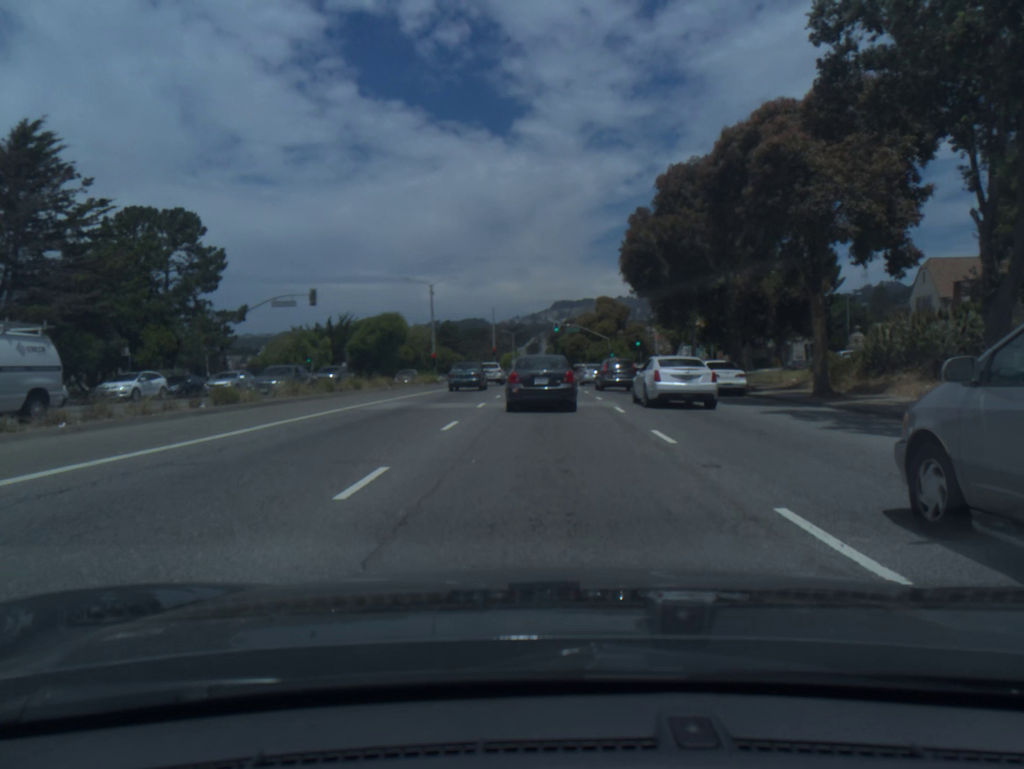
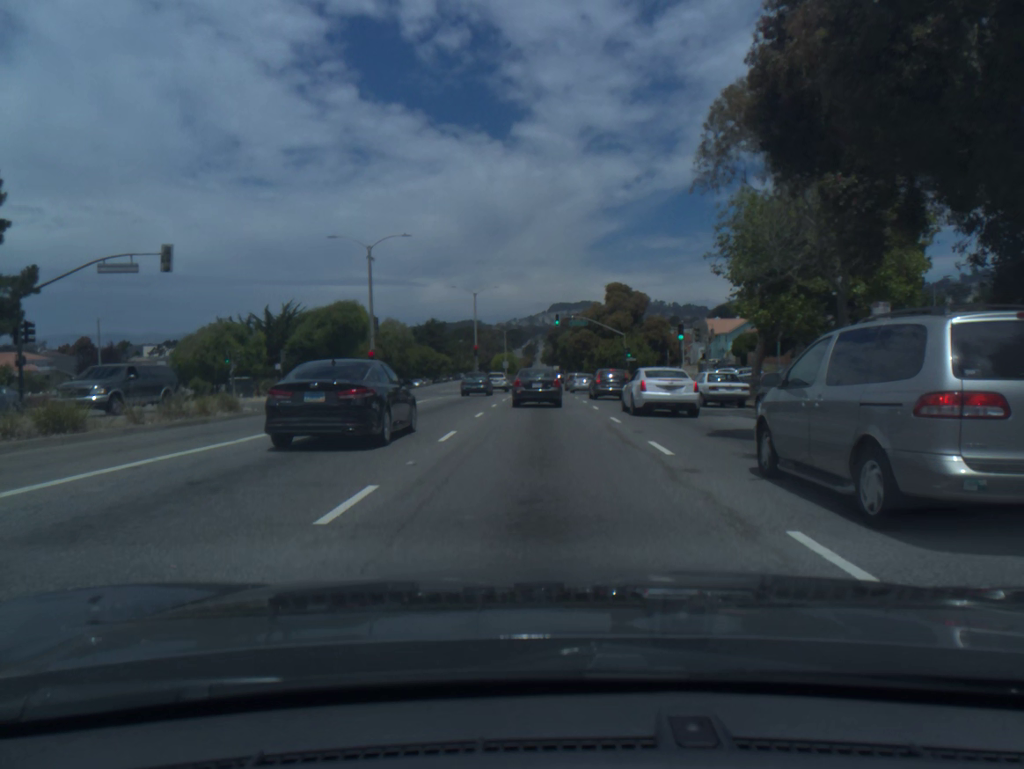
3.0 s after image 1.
(+0.1, +22.2) m; 0°
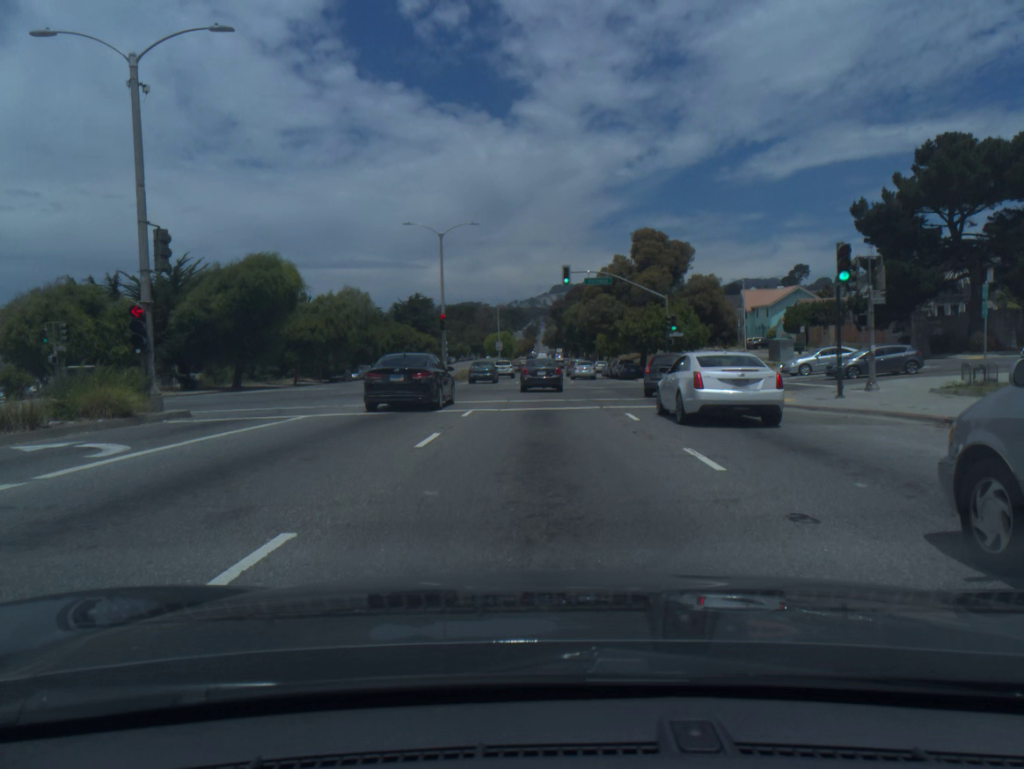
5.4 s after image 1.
(0.0, +24.4) m; 0°
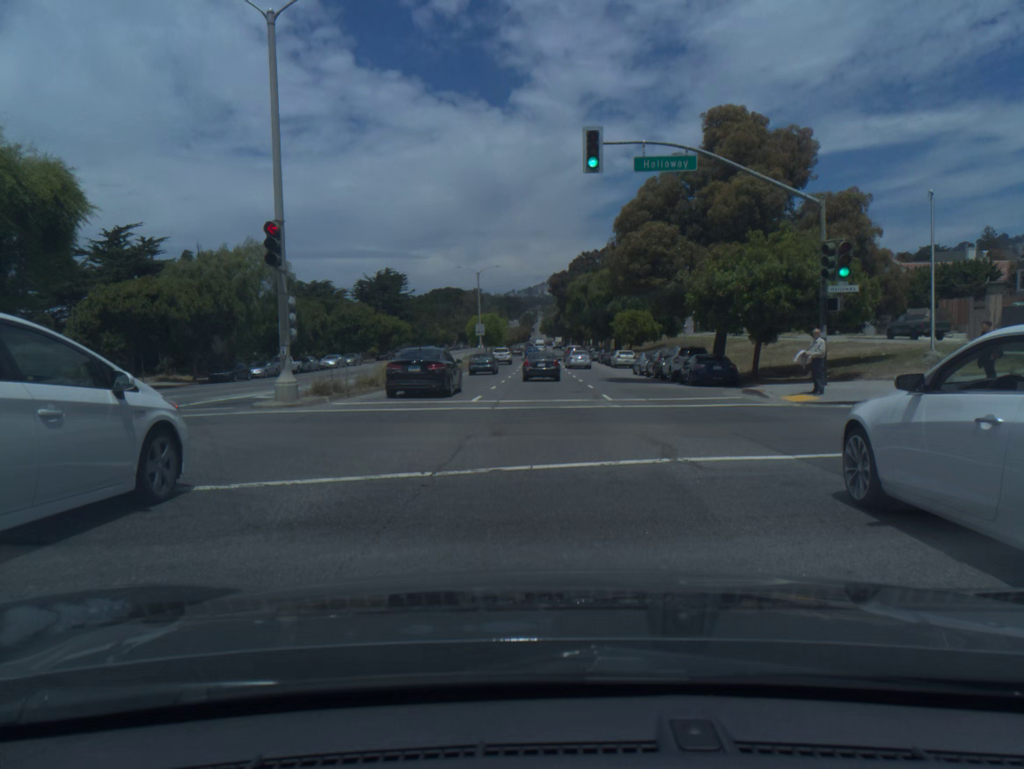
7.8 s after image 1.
(+0.1, +29.7) m; 0°
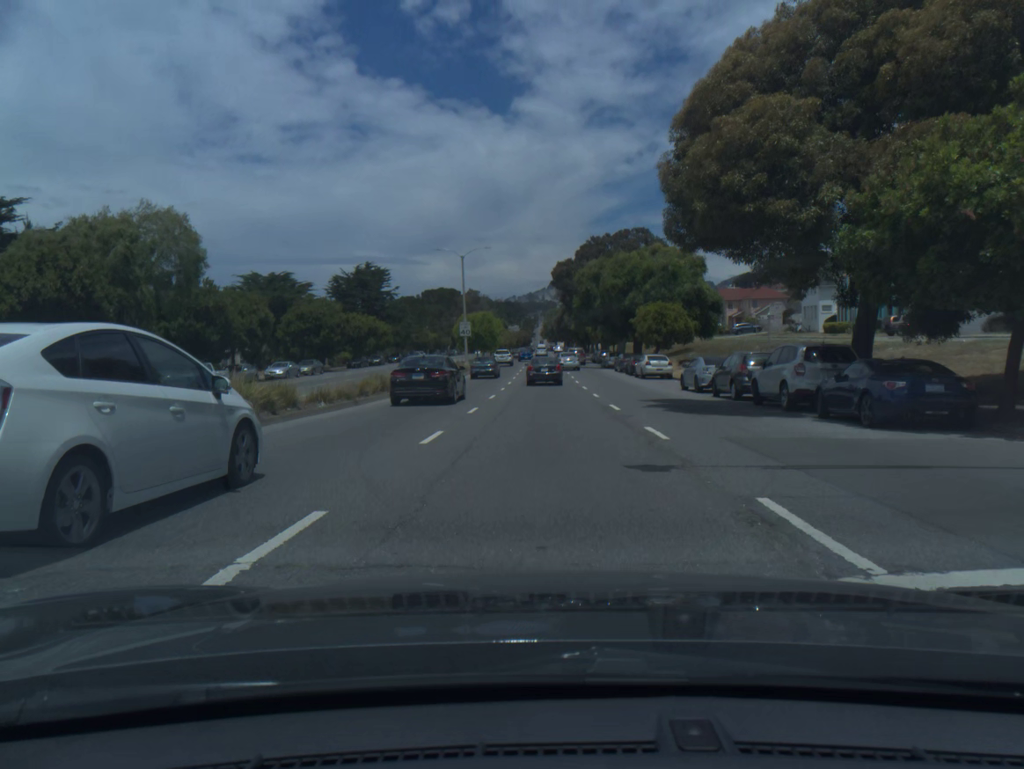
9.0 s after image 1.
(0.0, +16.6) m; 0°
